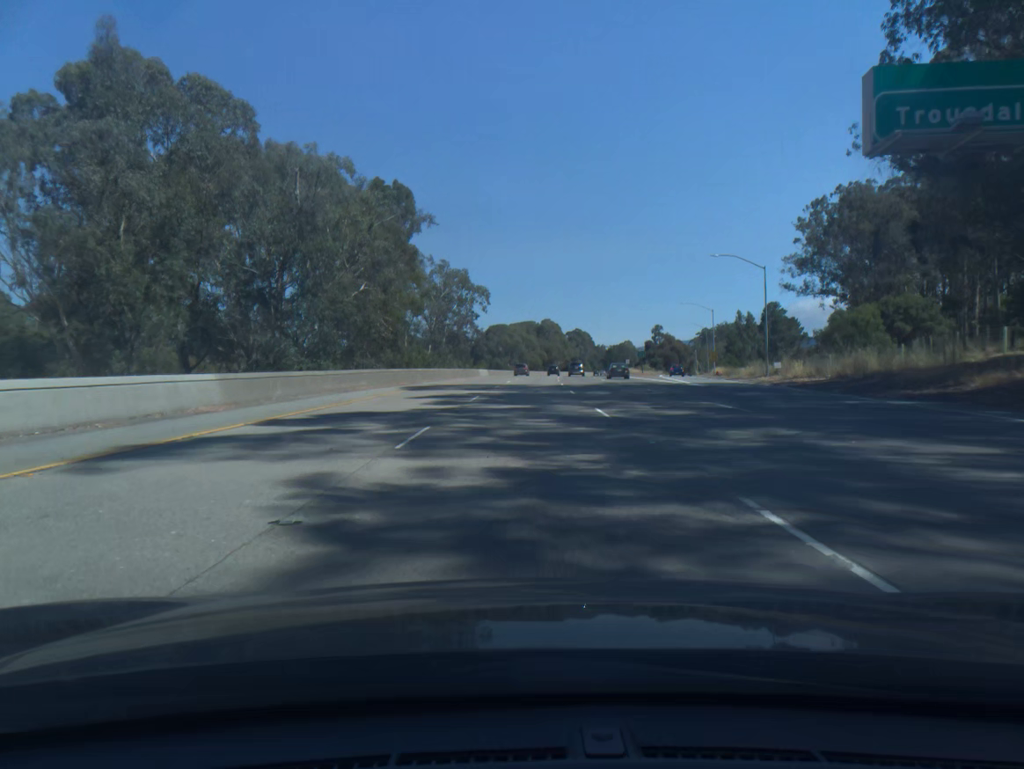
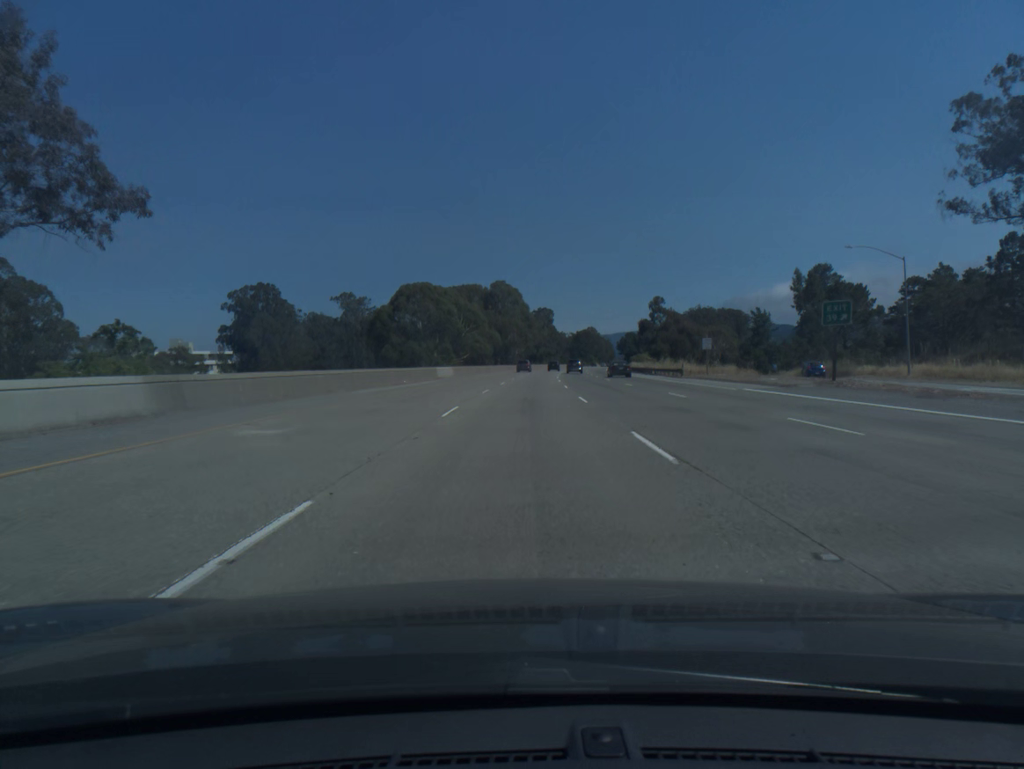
(+3.0, +95.0) m; +3°
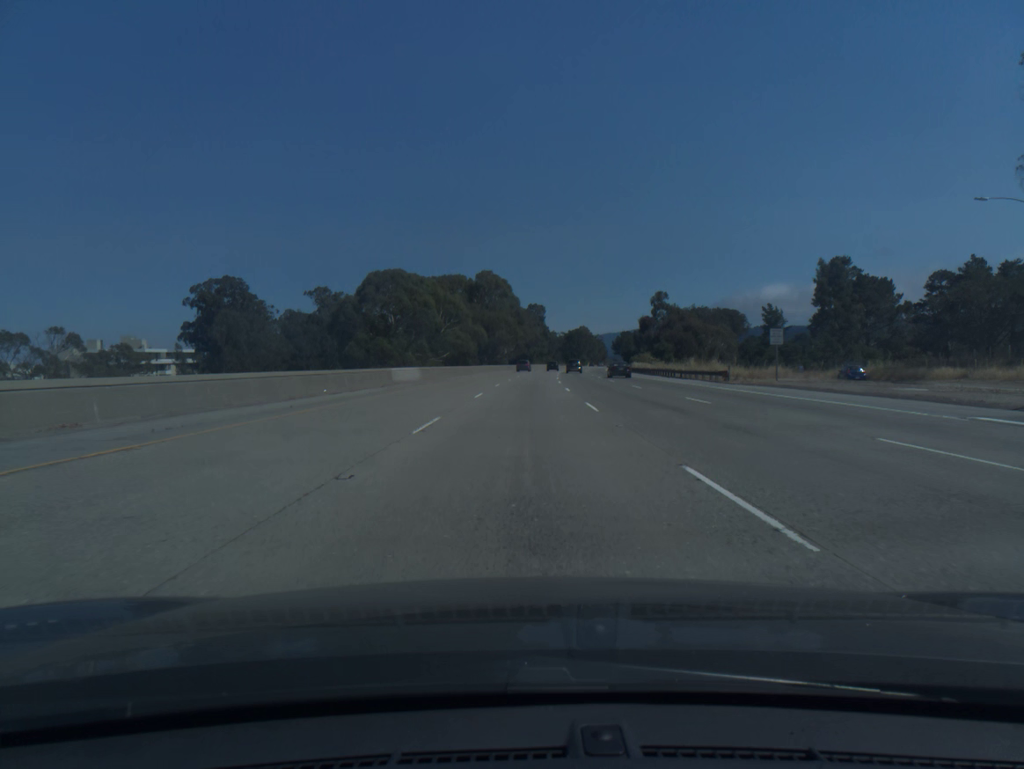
(+0.1, +19.0) m; +1°
